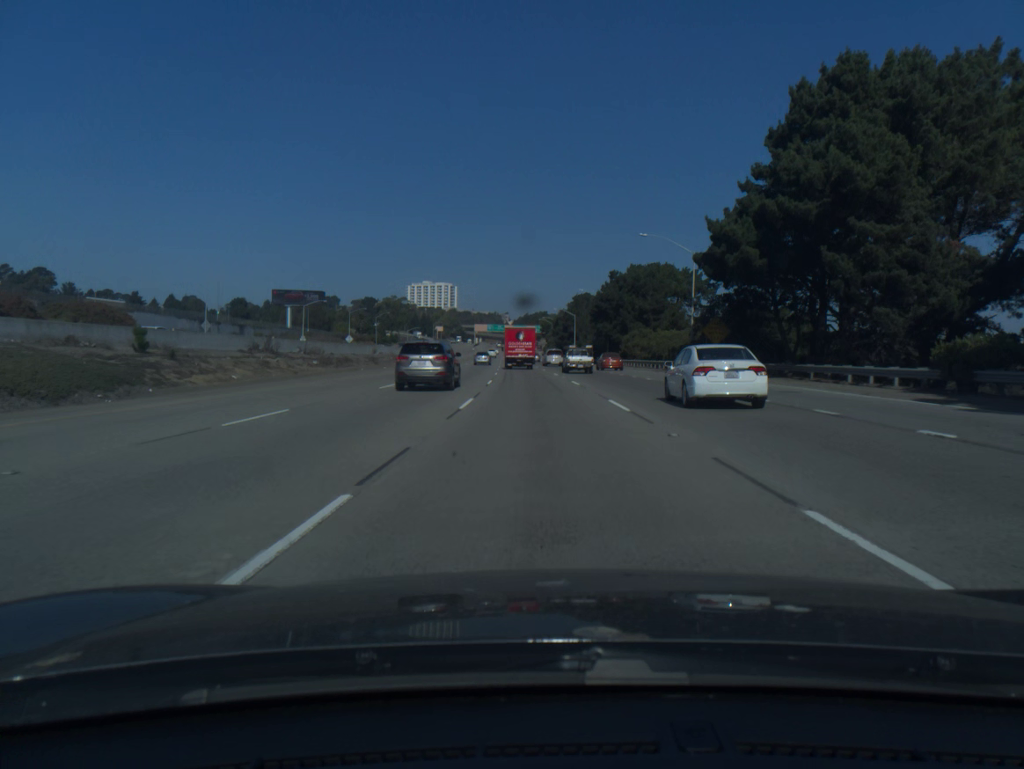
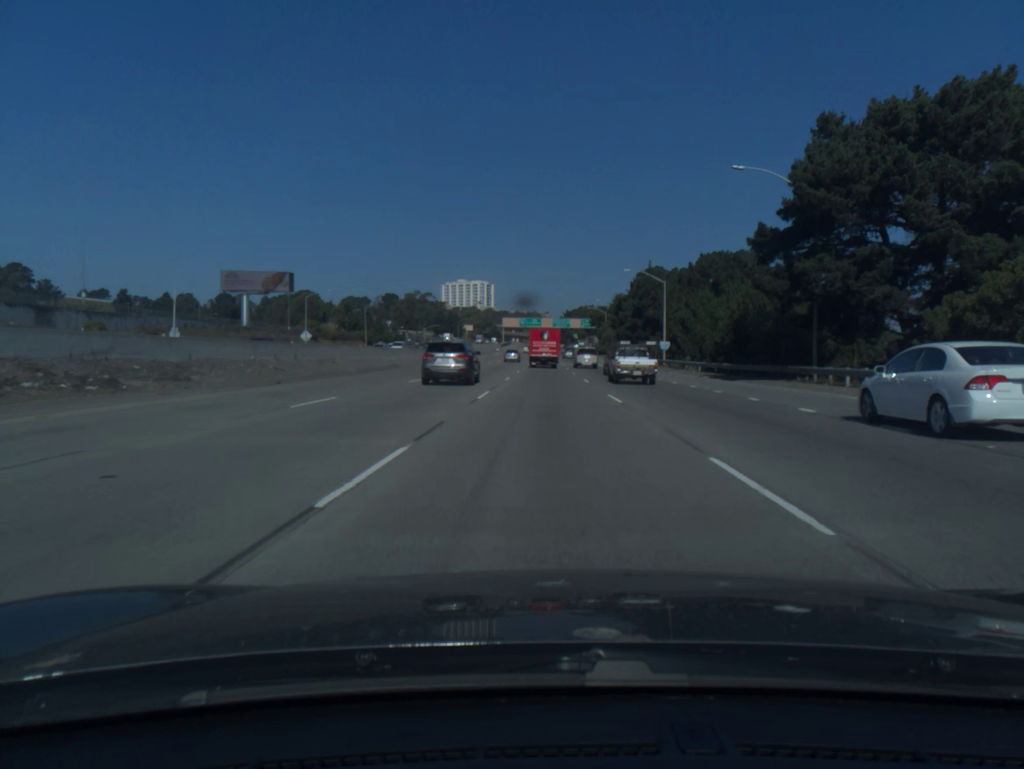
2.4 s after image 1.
(-2.0, +70.0) m; -3°
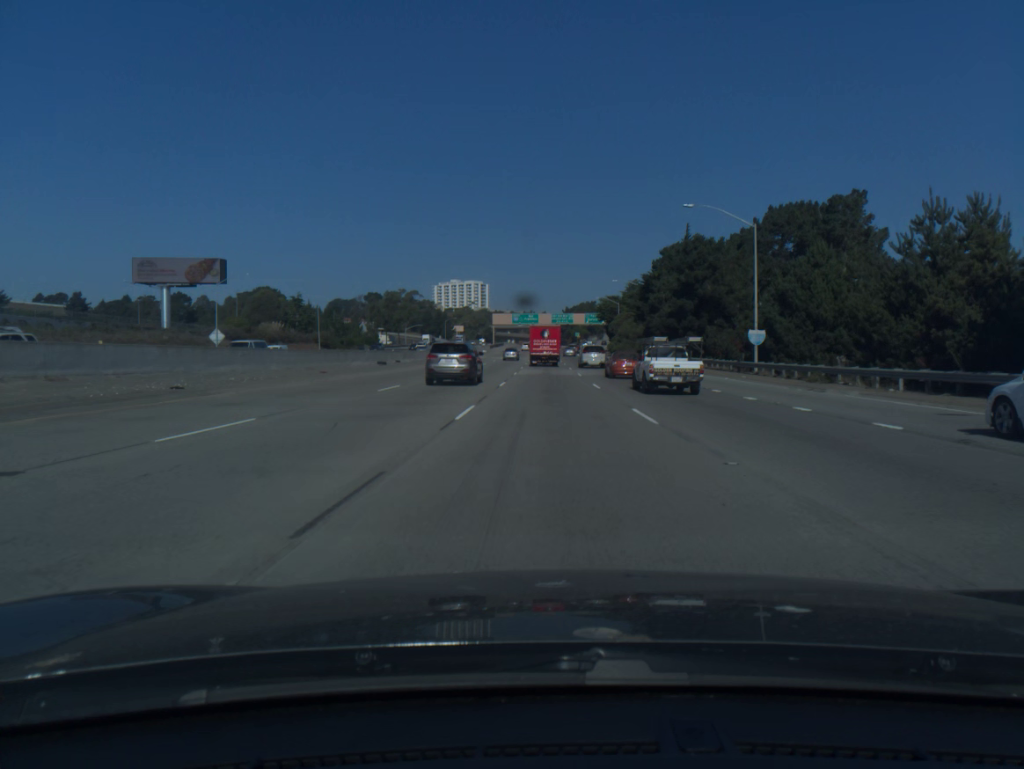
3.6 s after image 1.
(0.0, +35.1) m; 0°
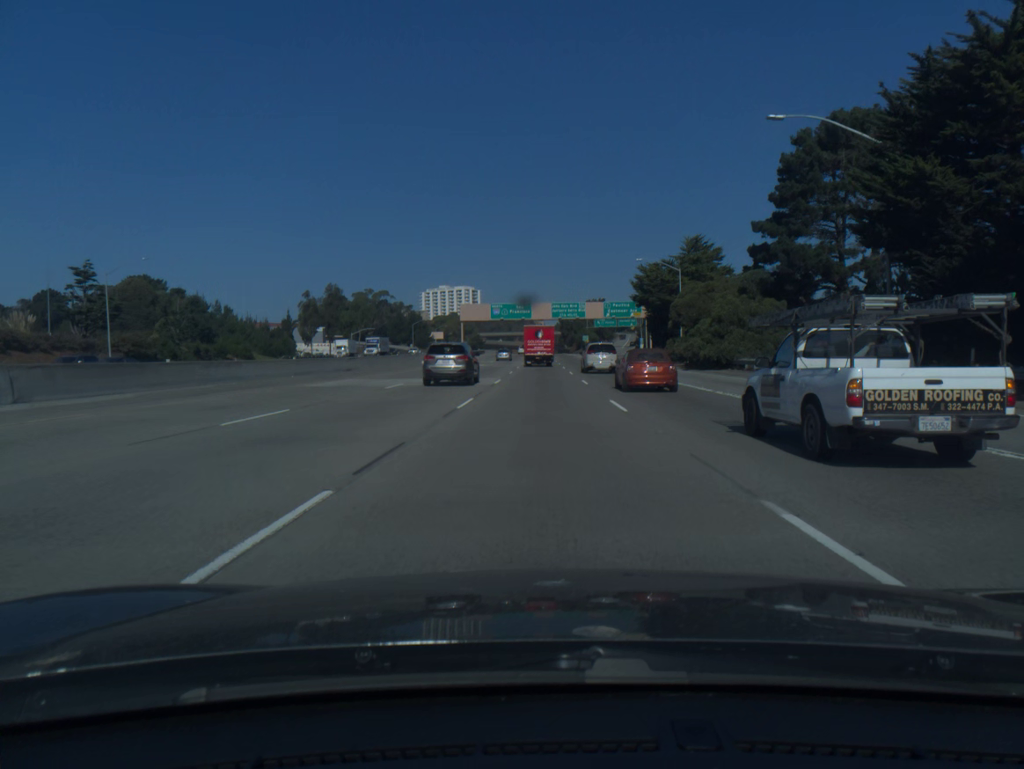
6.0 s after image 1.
(+0.4, +70.3) m; 0°
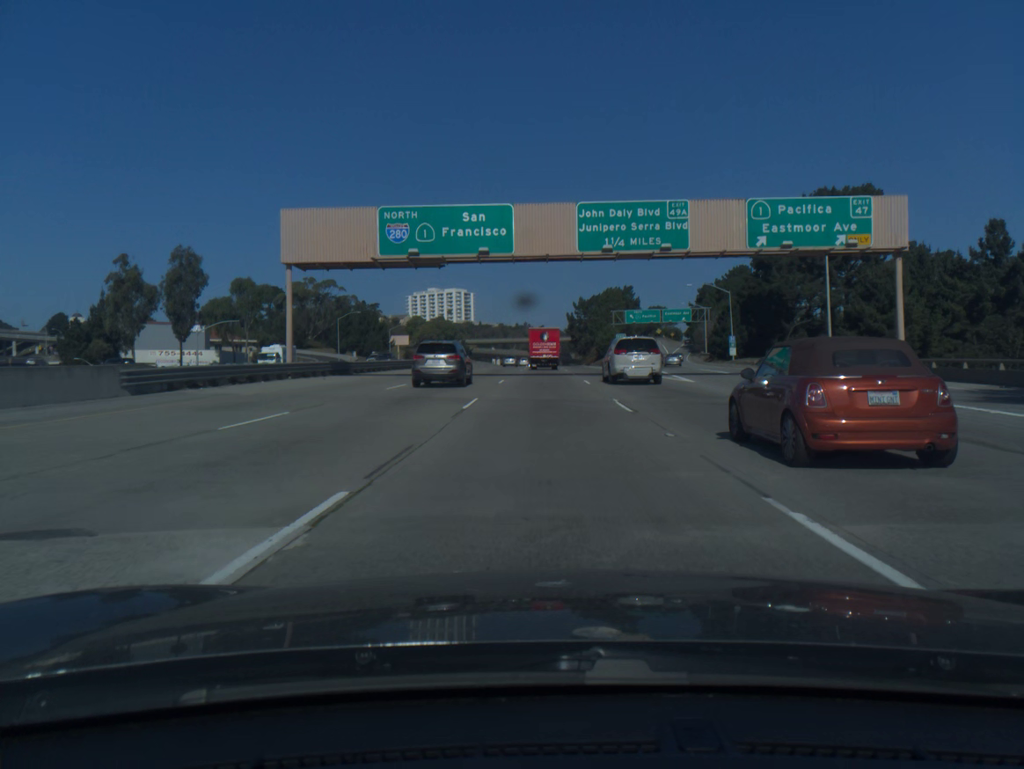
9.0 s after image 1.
(-0.2, +87.6) m; 0°
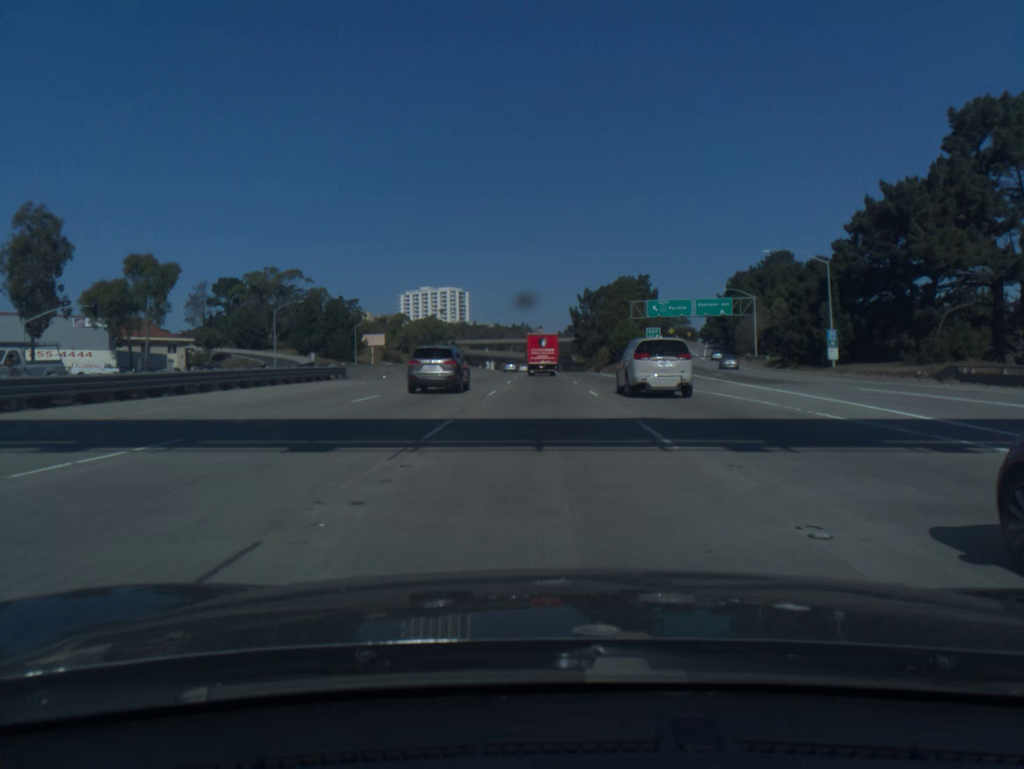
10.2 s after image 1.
(0.0, +34.9) m; 0°
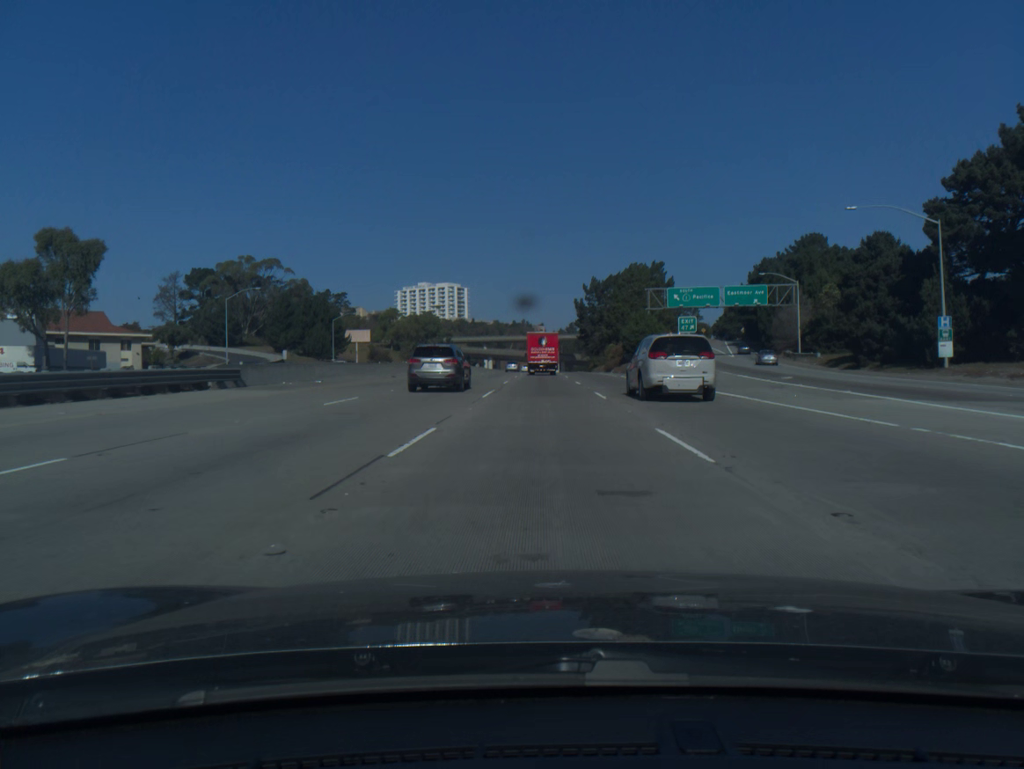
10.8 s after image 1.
(0.0, +17.4) m; 0°
